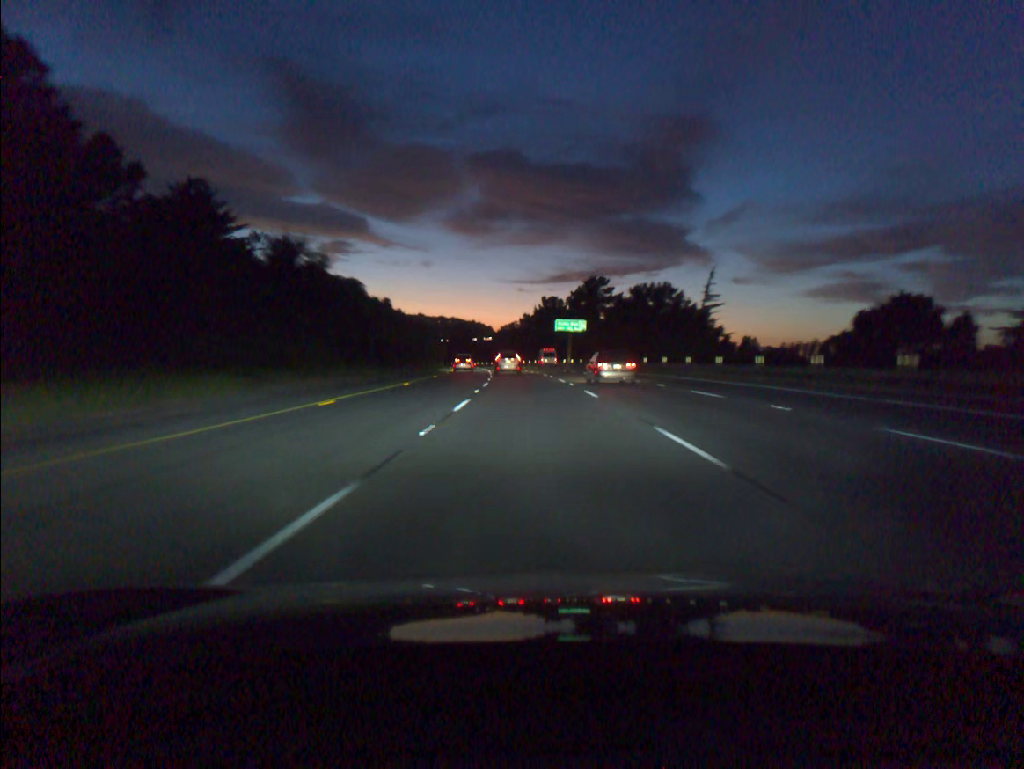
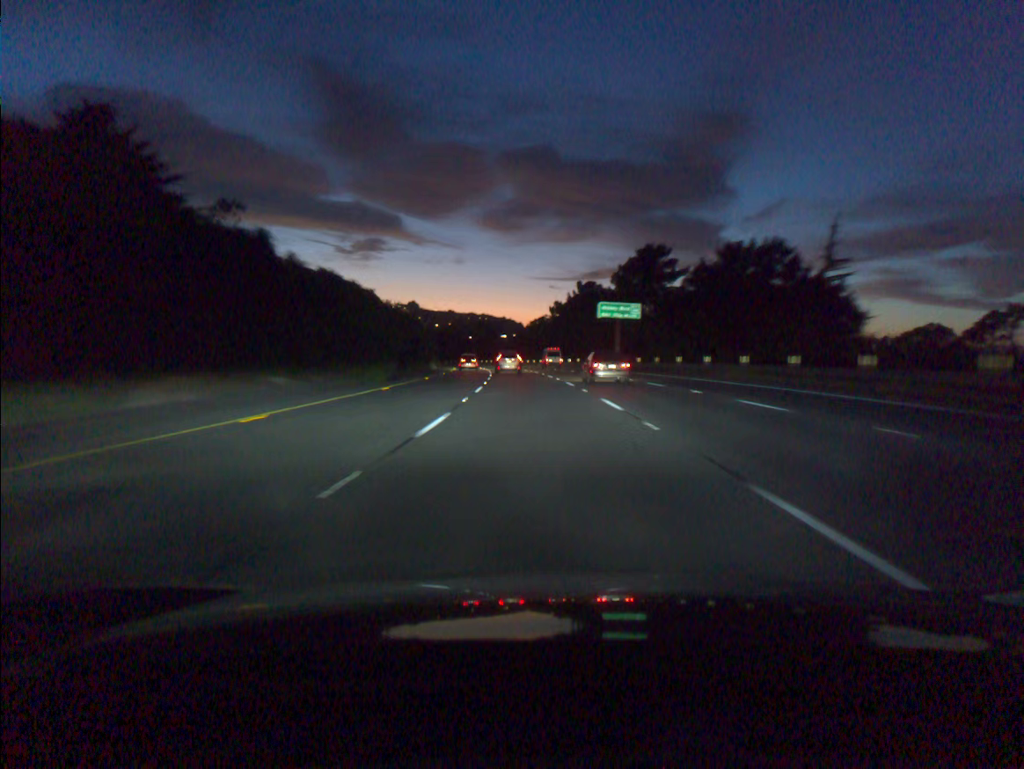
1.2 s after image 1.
(-0.6, +35.0) m; -2°
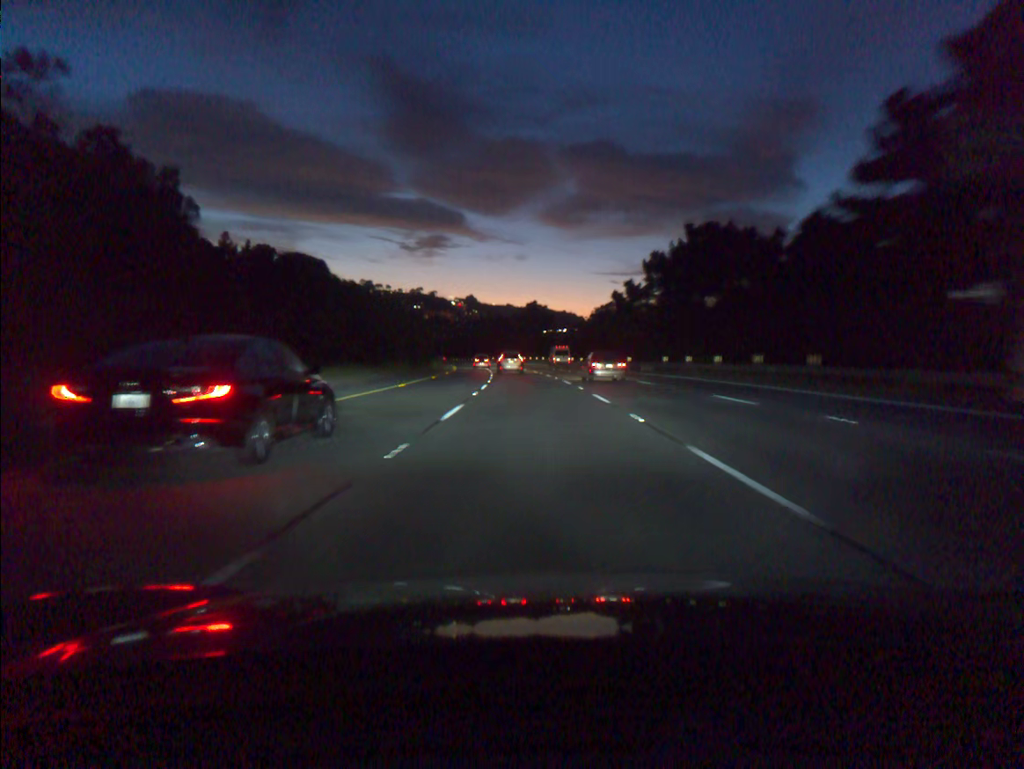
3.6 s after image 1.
(-2.8, +69.8) m; -4°
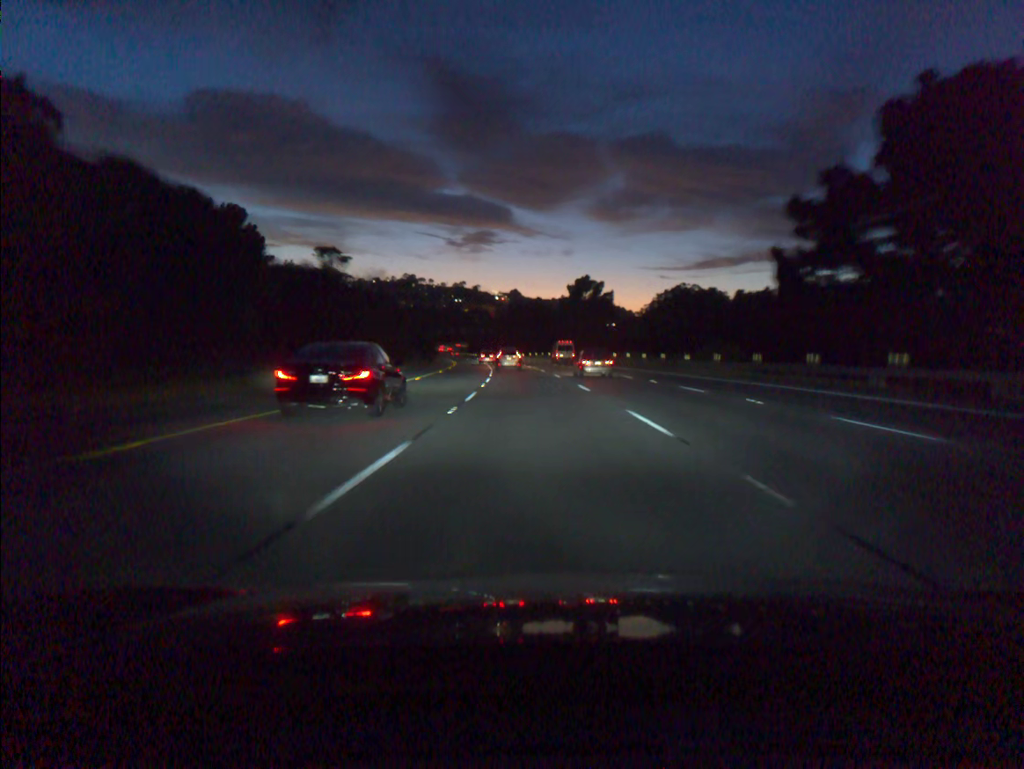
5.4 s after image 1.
(-1.5, +52.4) m; -3°
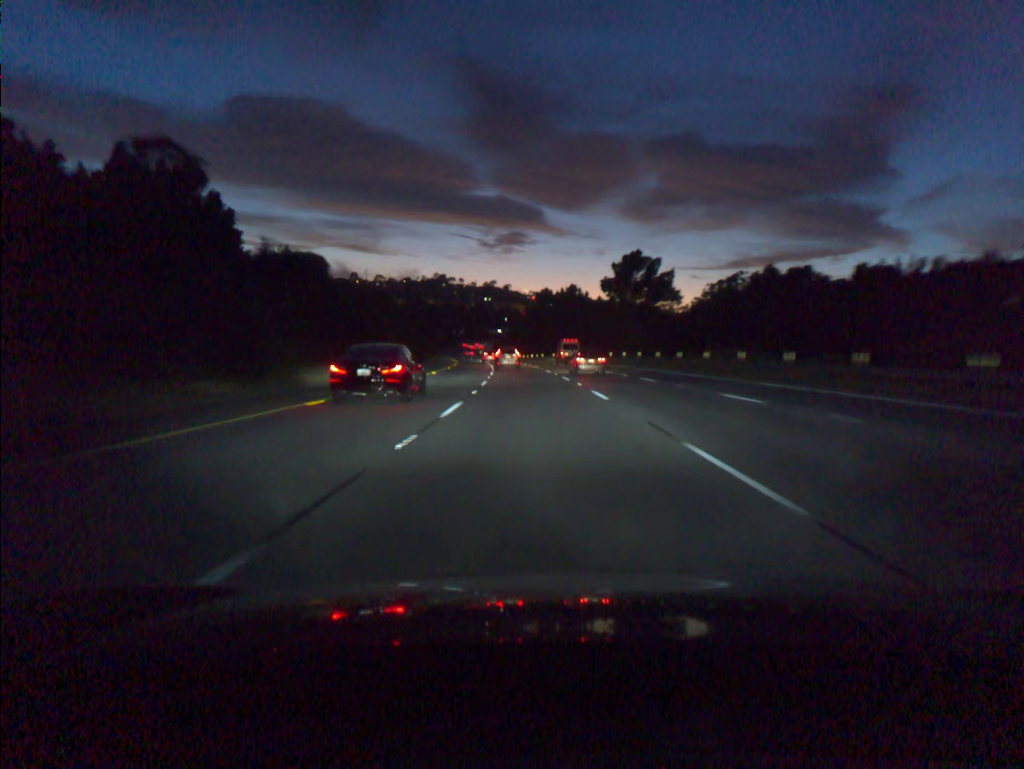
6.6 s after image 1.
(-0.7, +35.0) m; -2°
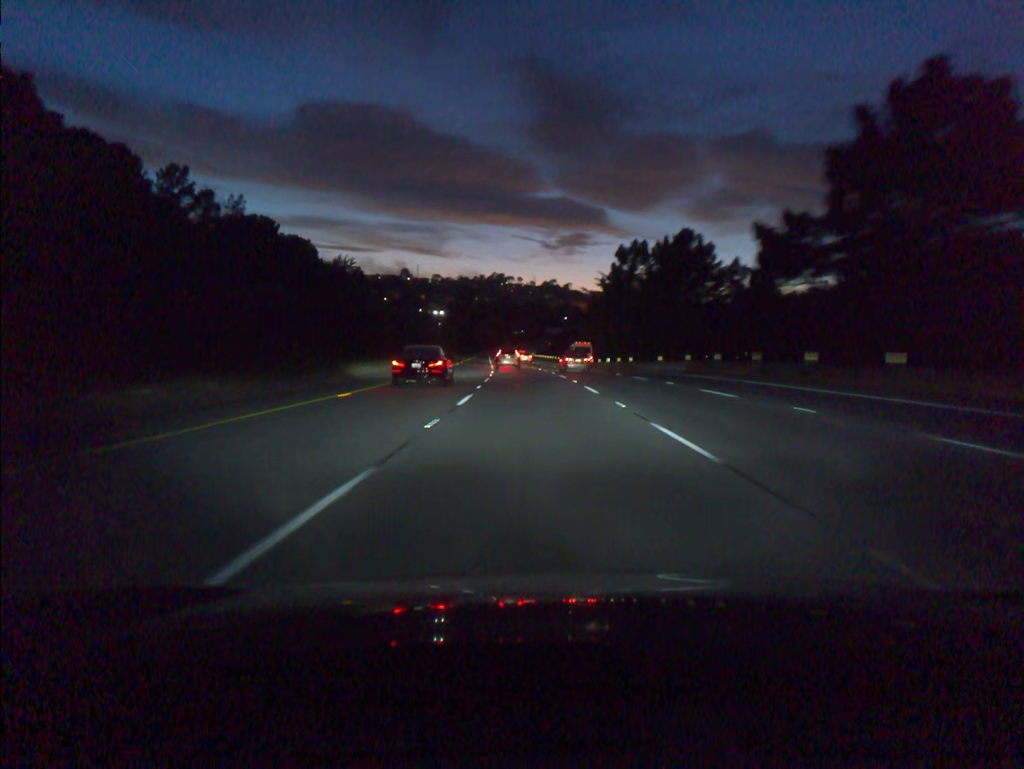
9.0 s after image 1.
(-2.6, +70.1) m; -4°
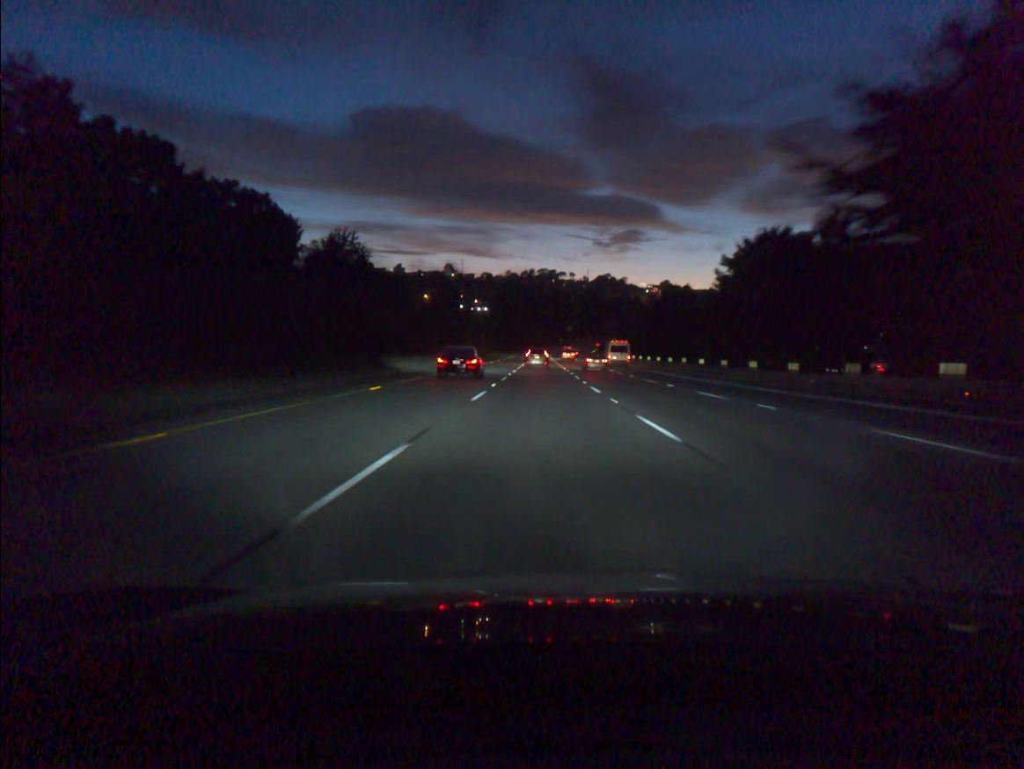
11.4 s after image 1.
(-2.6, +70.5) m; -4°
